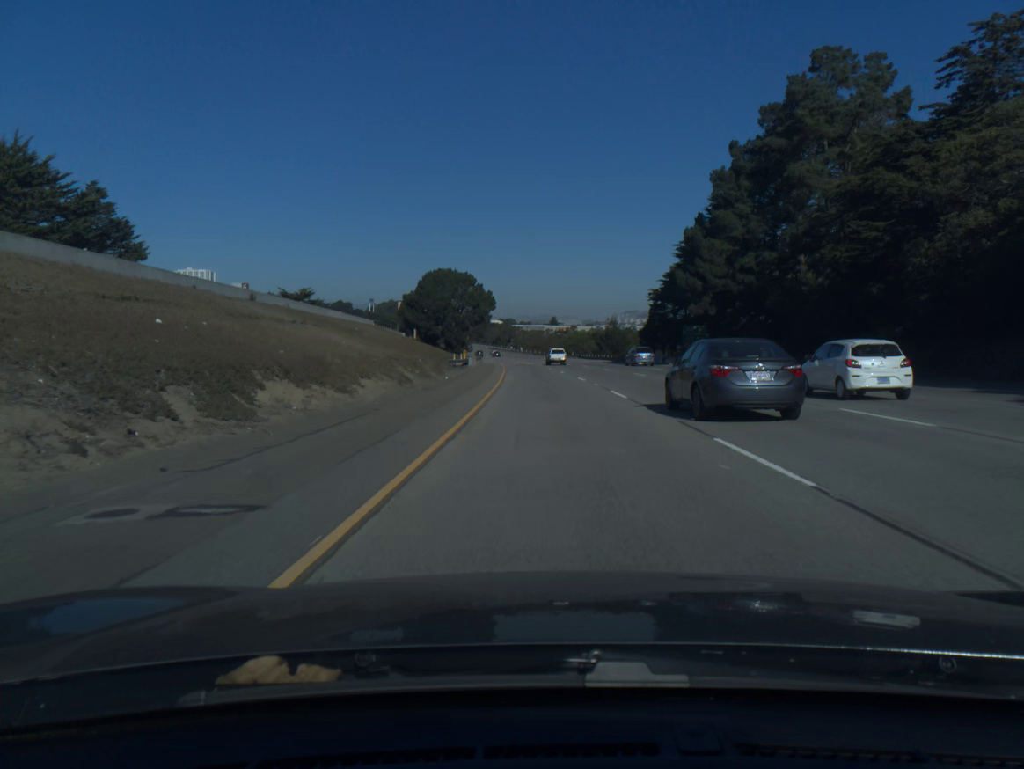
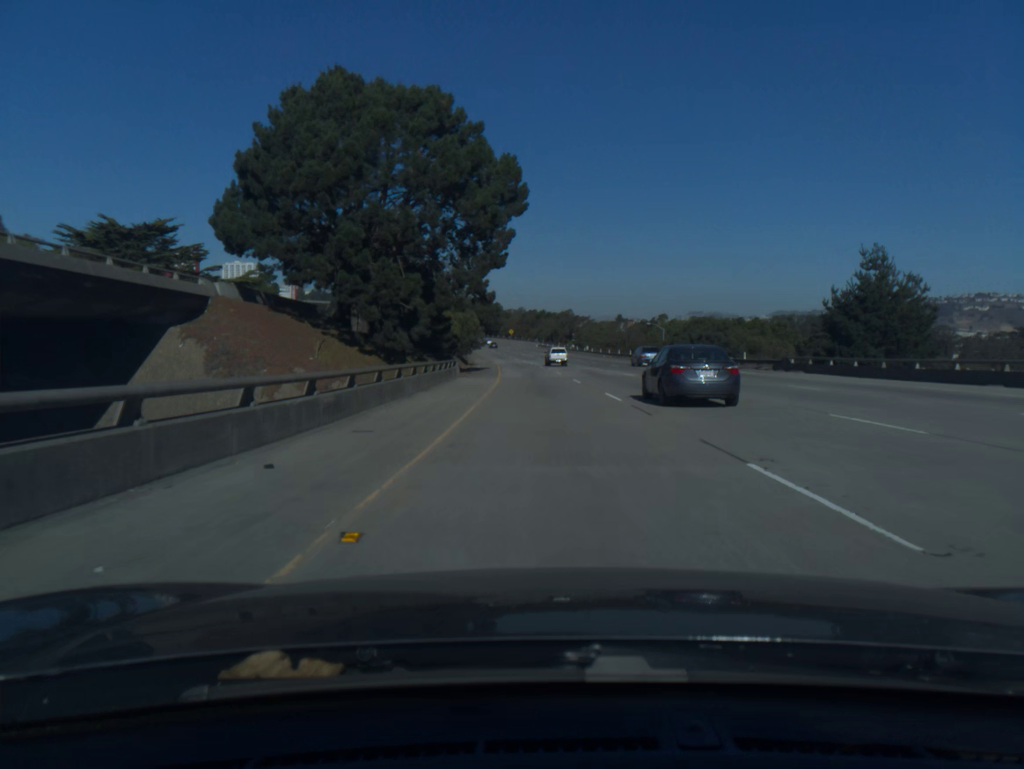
(-4.2, +101.6) m; -5°
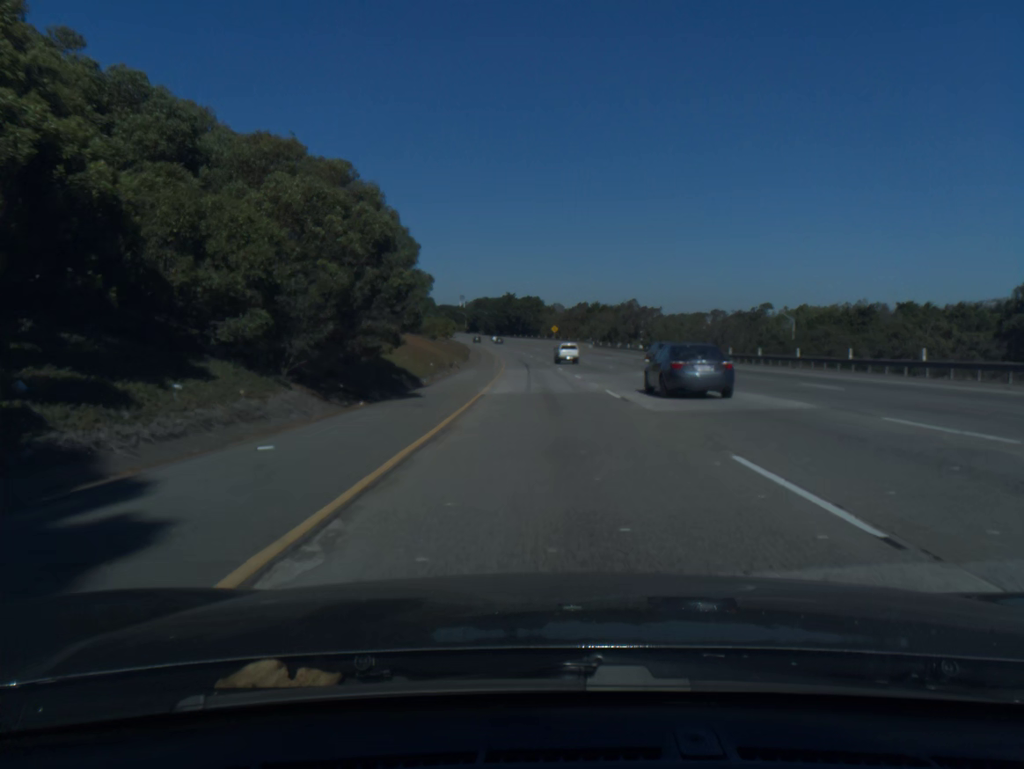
(-1.5, +61.7) m; -3°
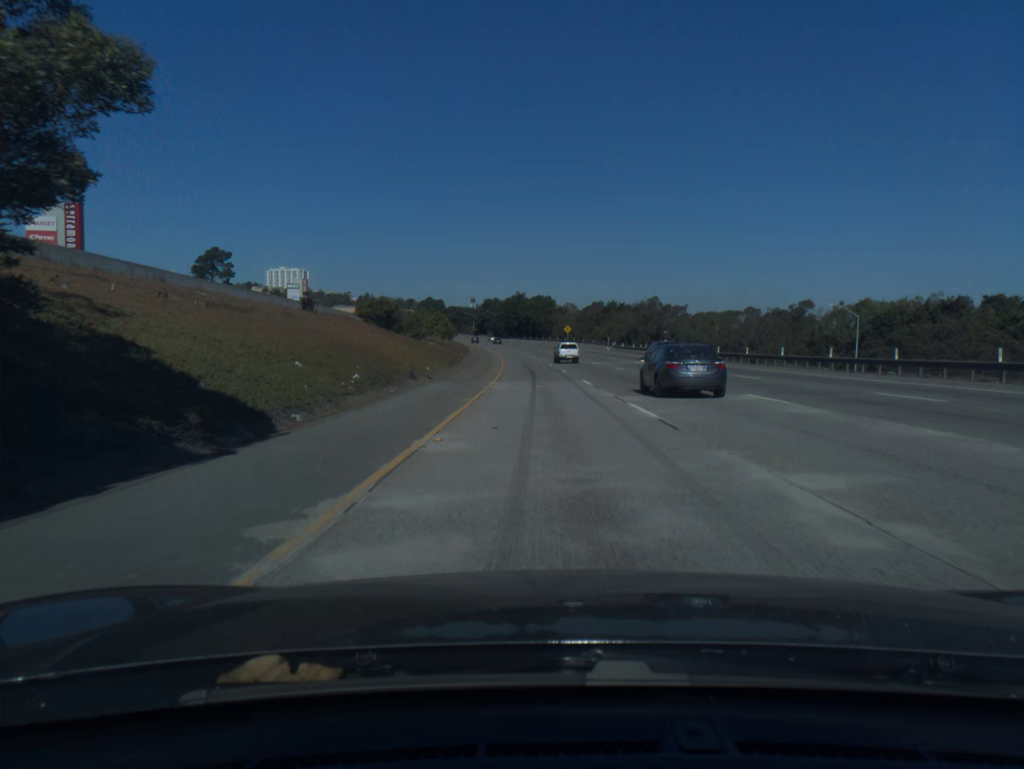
(-0.2, +20.7) m; -1°
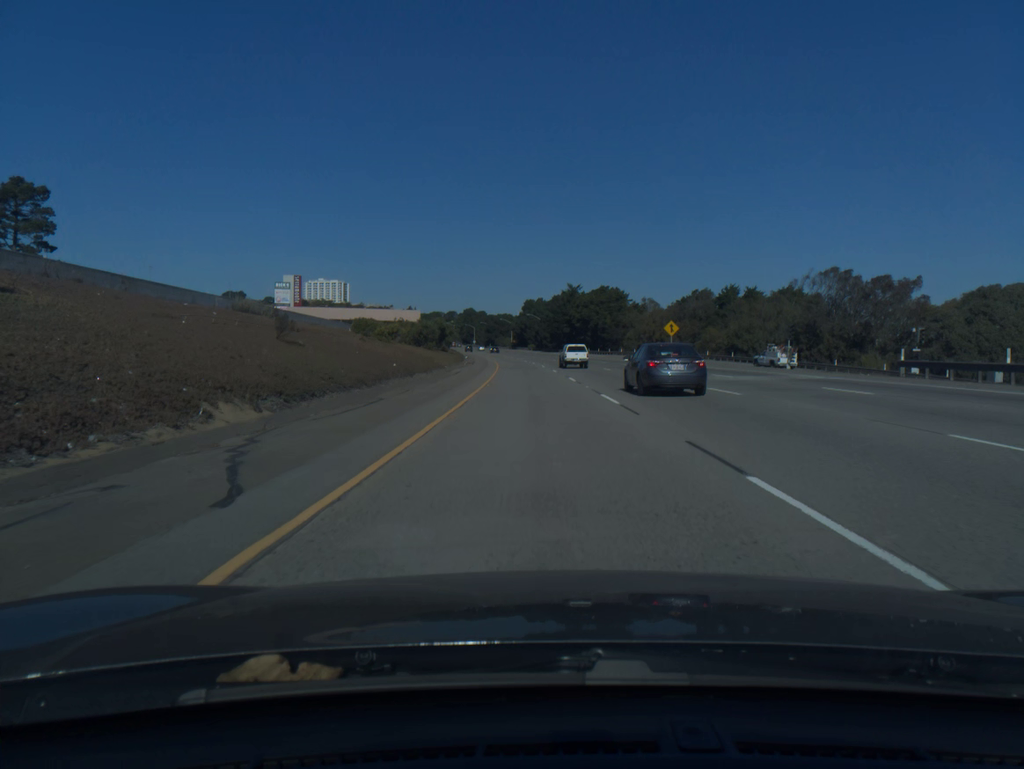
(-2.5, +83.6) m; -4°
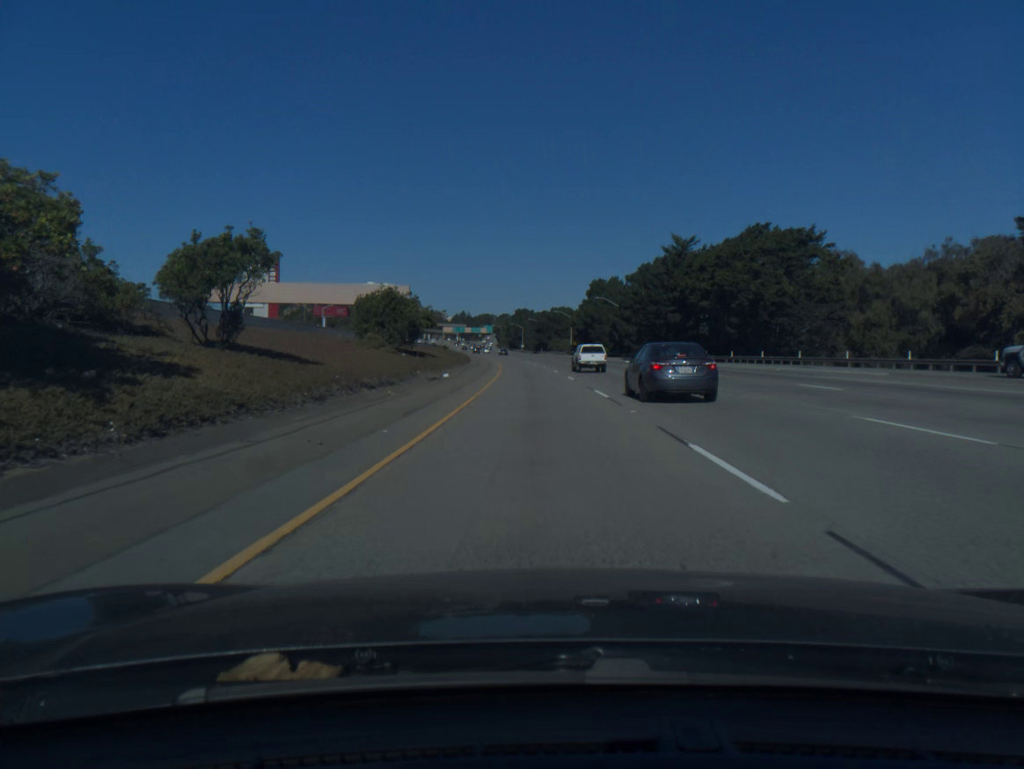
(-3.1, +84.4) m; -4°
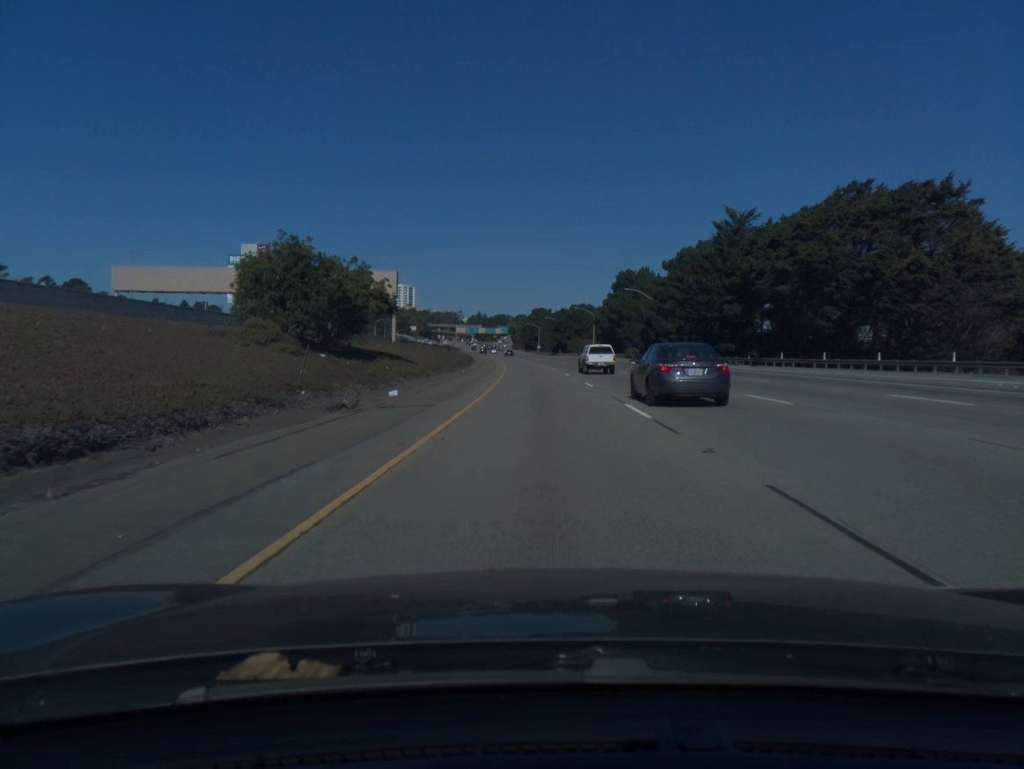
(-0.2, +21.2) m; -1°
